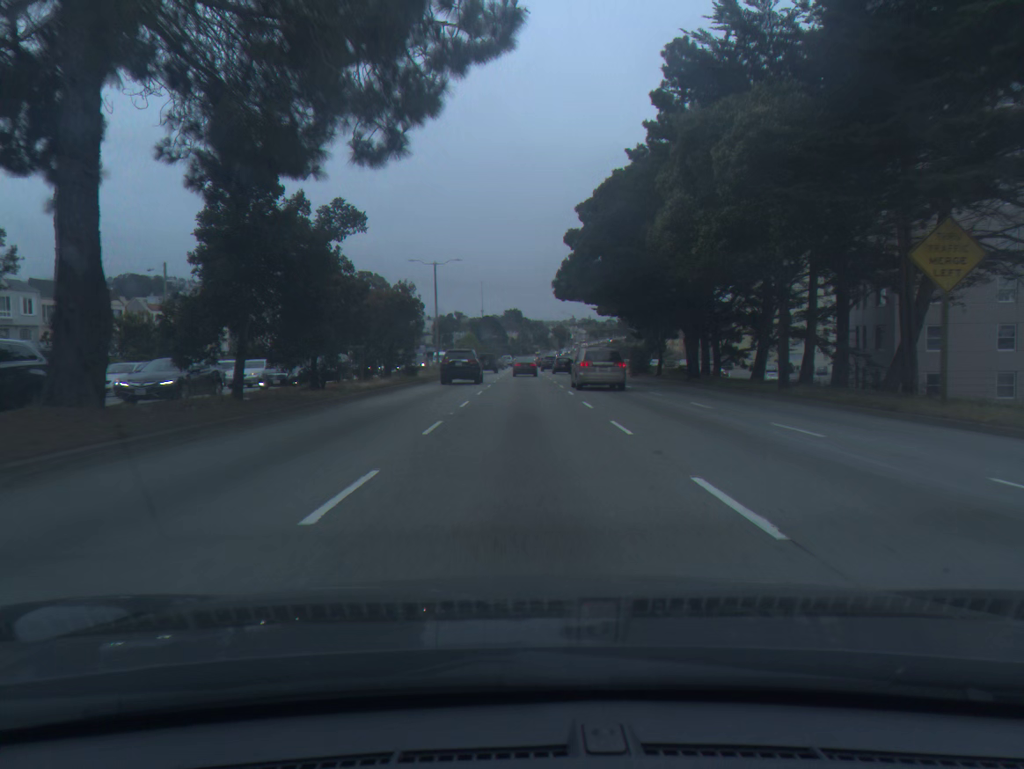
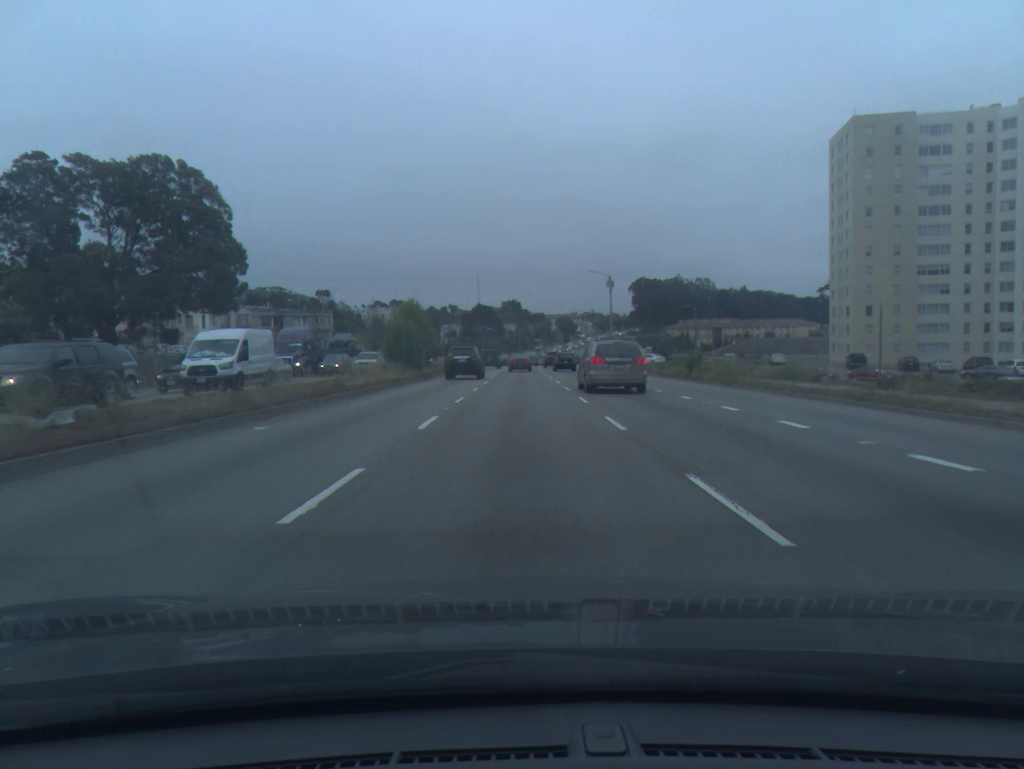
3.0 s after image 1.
(+0.2, +59.1) m; 0°
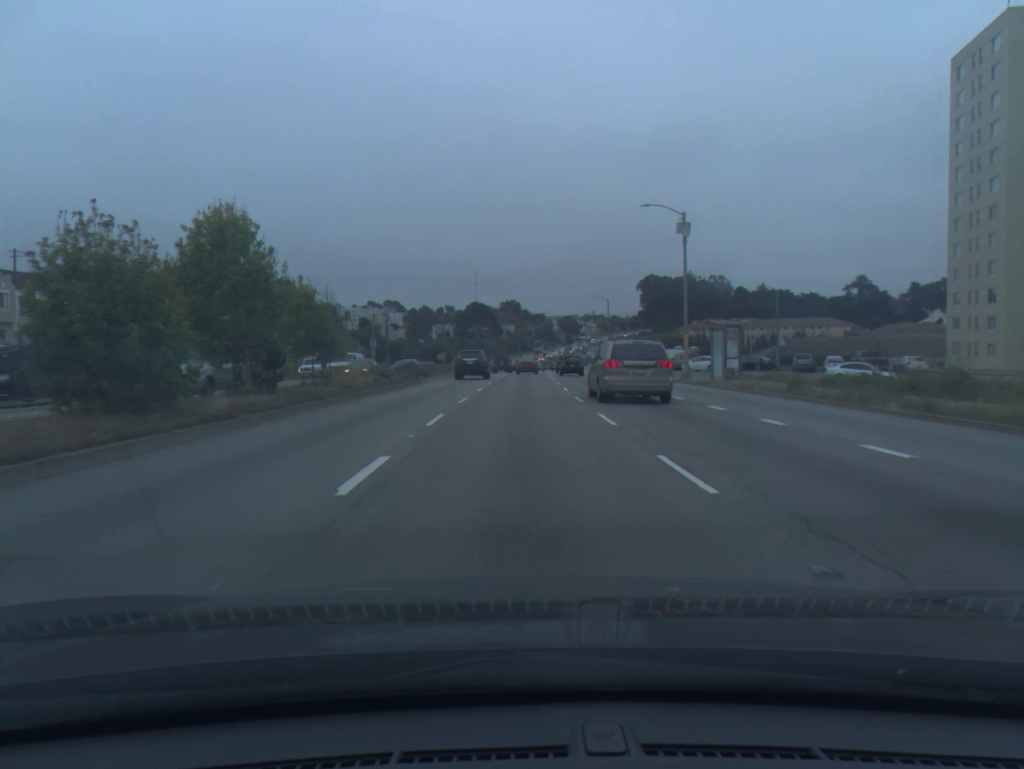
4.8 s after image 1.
(-0.1, +35.6) m; 0°
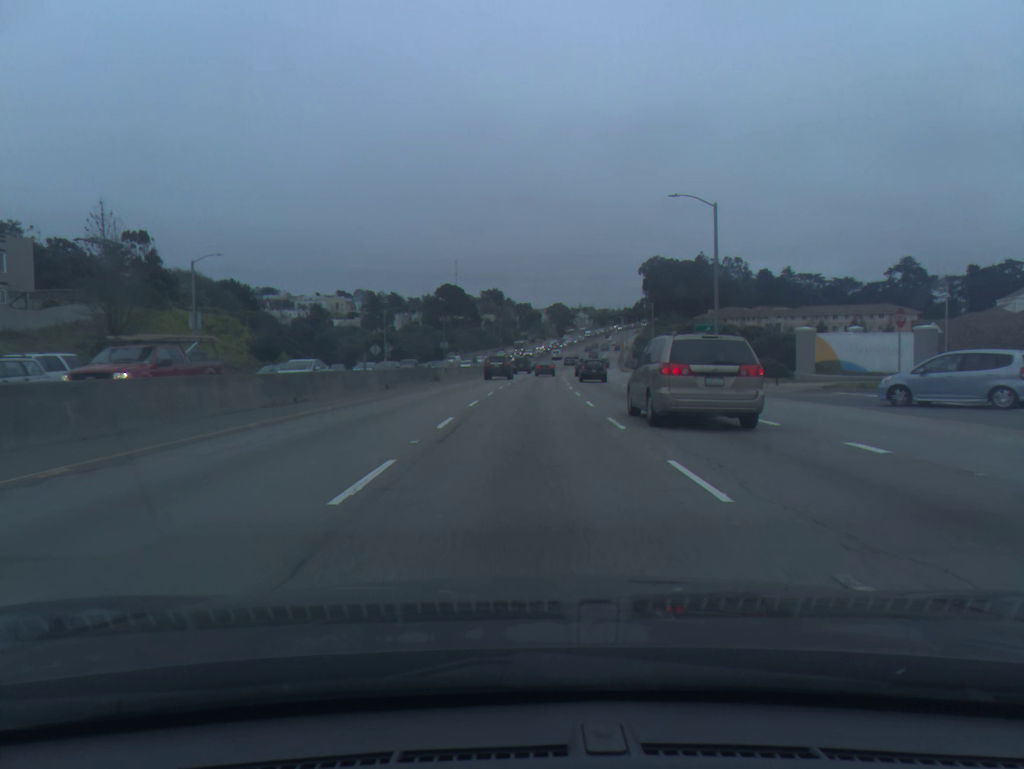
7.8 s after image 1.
(+0.5, +59.5) m; +1°
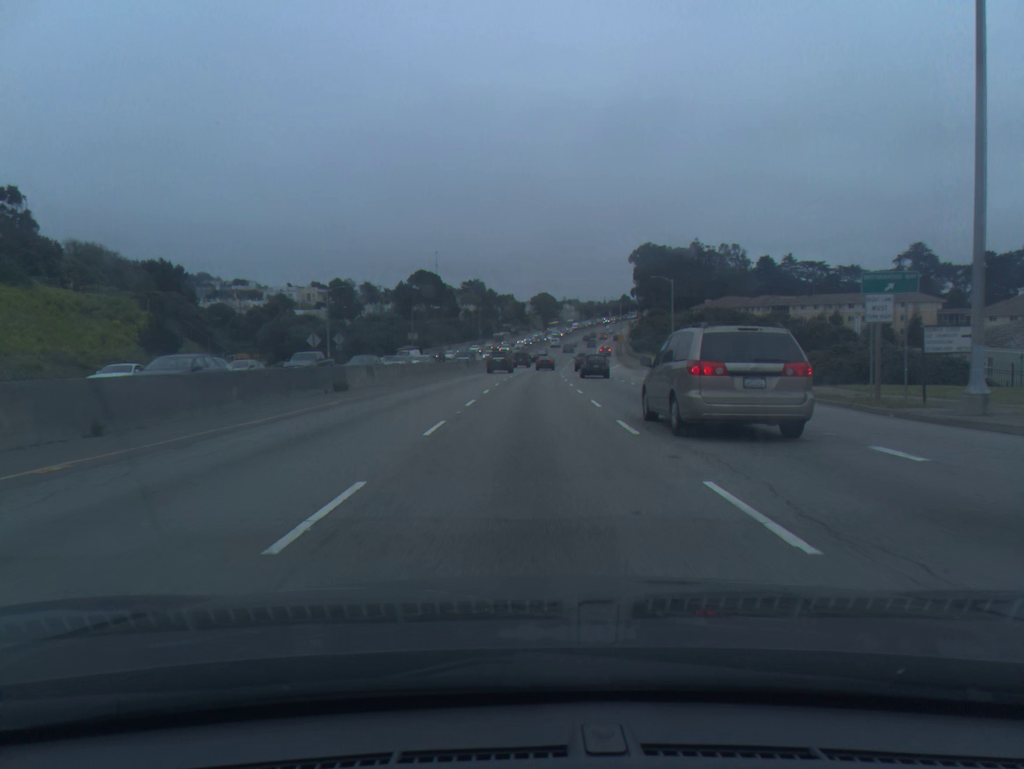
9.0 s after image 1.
(+0.2, +23.9) m; +1°
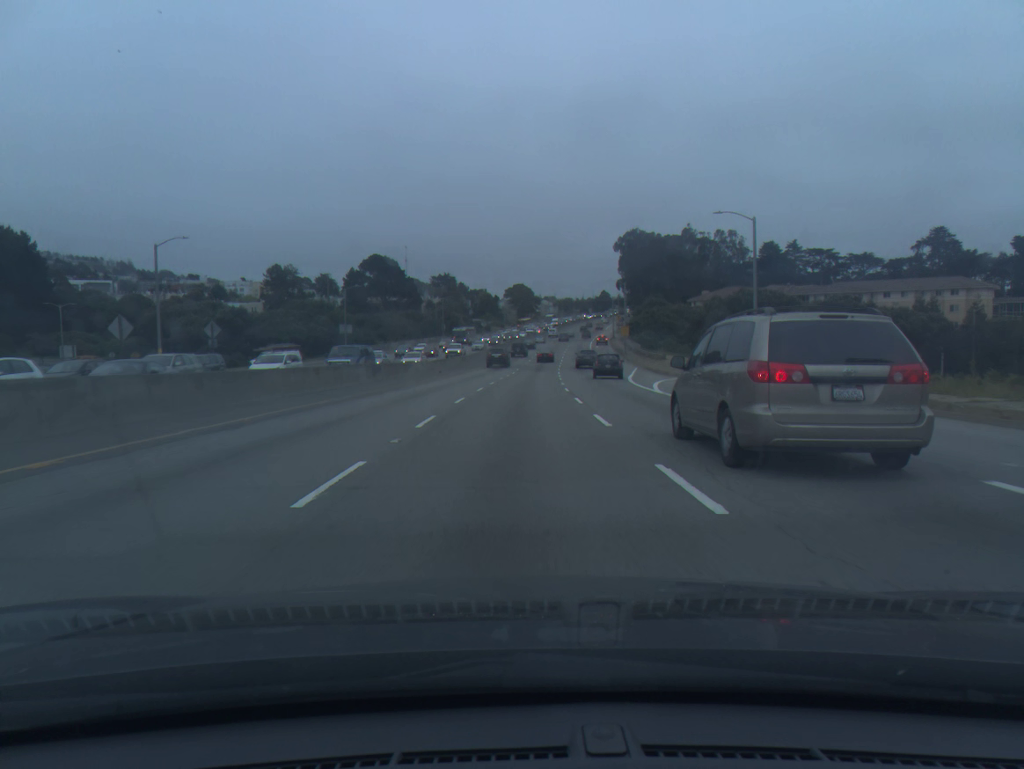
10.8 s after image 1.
(+0.7, +35.8) m; +2°
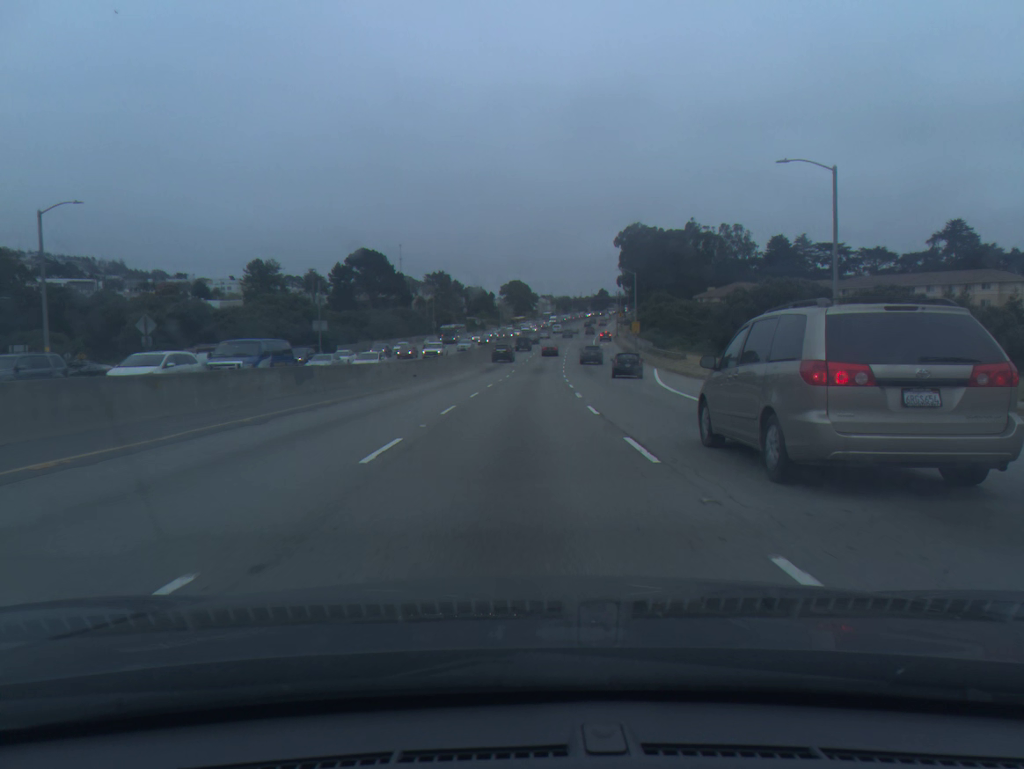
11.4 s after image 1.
(0.0, +11.9) m; 0°
